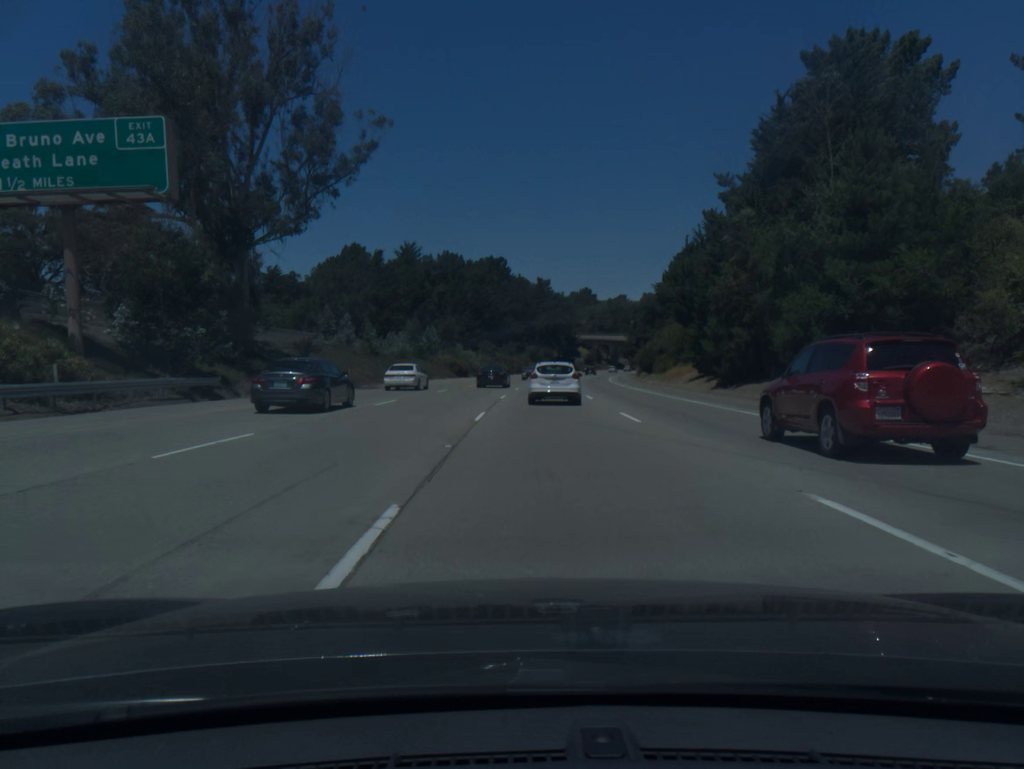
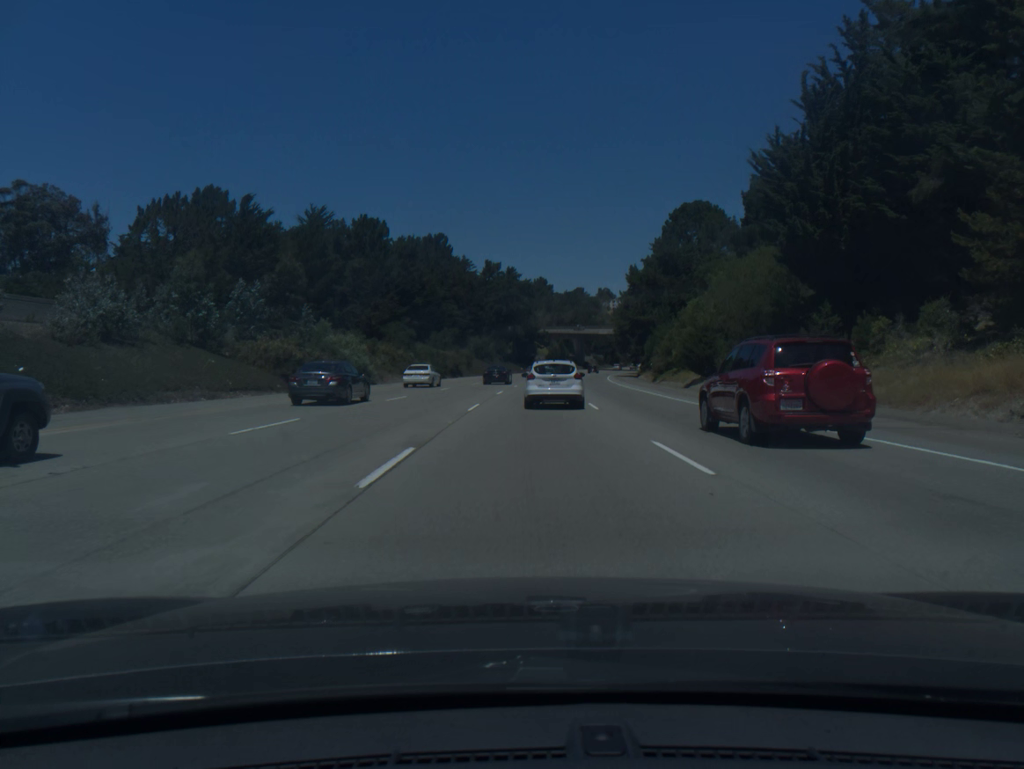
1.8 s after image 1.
(+1.7, +53.5) m; +4°
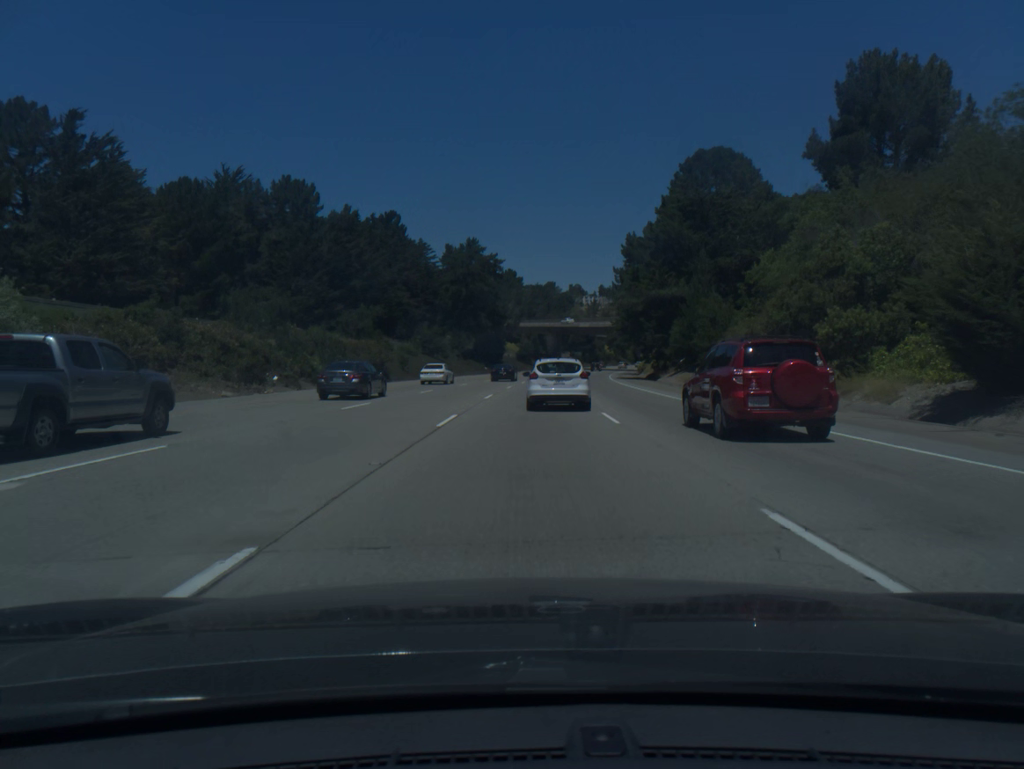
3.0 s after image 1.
(+0.7, +35.5) m; +2°
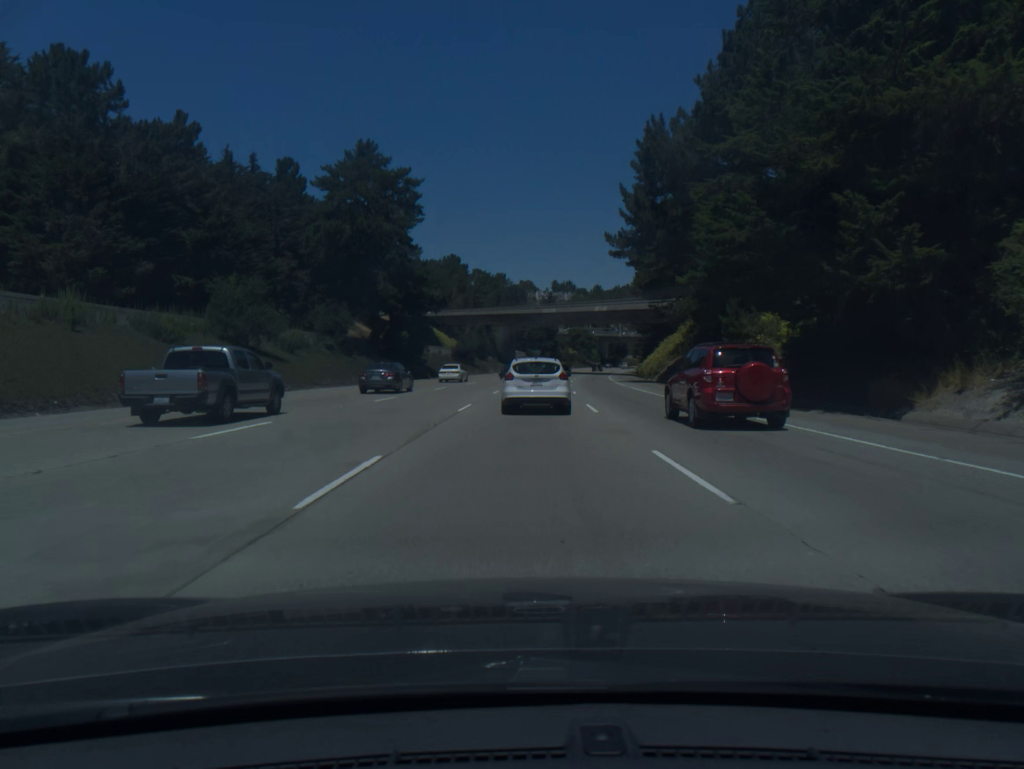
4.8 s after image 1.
(+1.7, +52.9) m; +4°
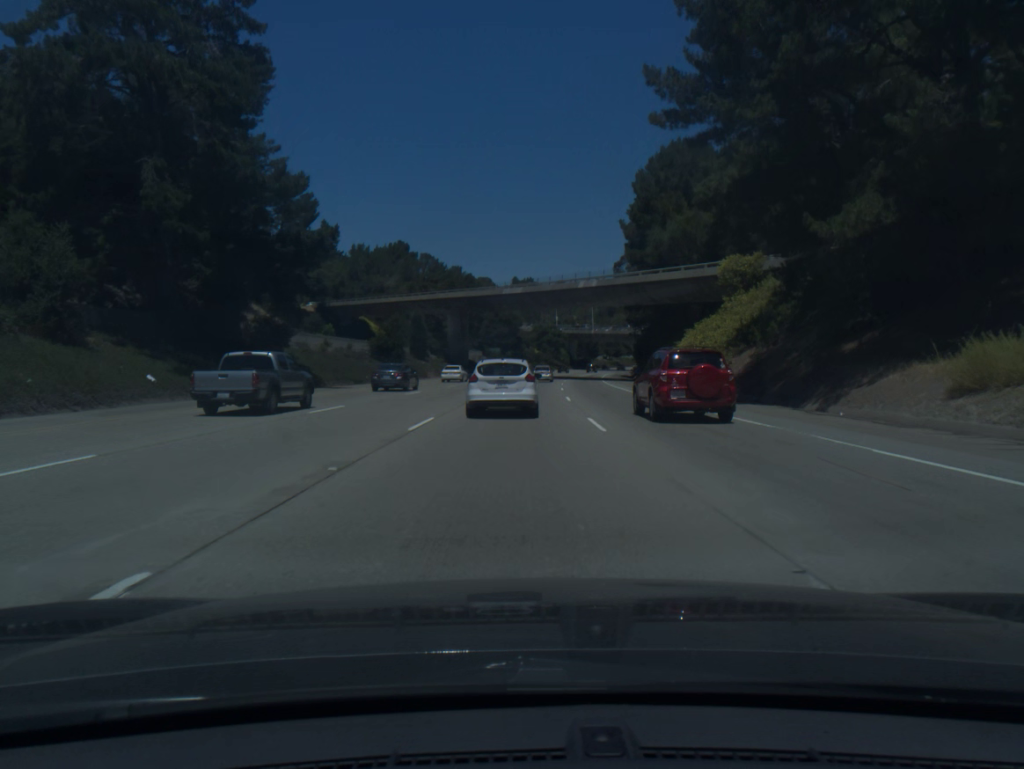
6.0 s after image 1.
(+0.9, +35.2) m; +3°
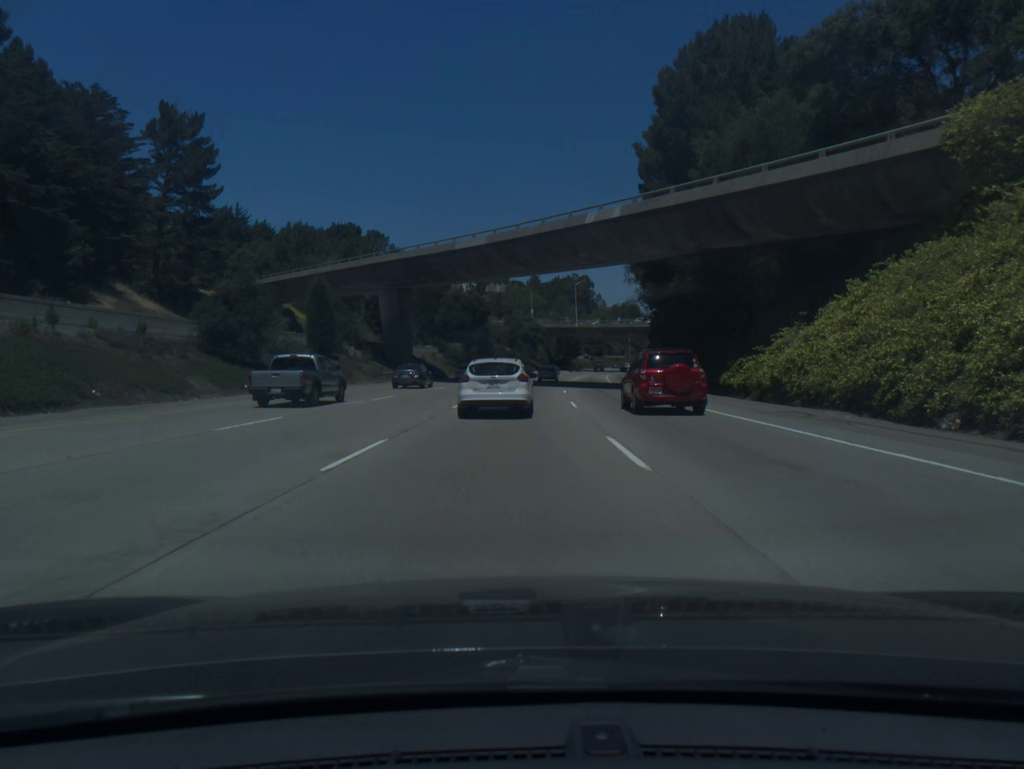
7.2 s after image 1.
(+0.7, +35.4) m; +2°
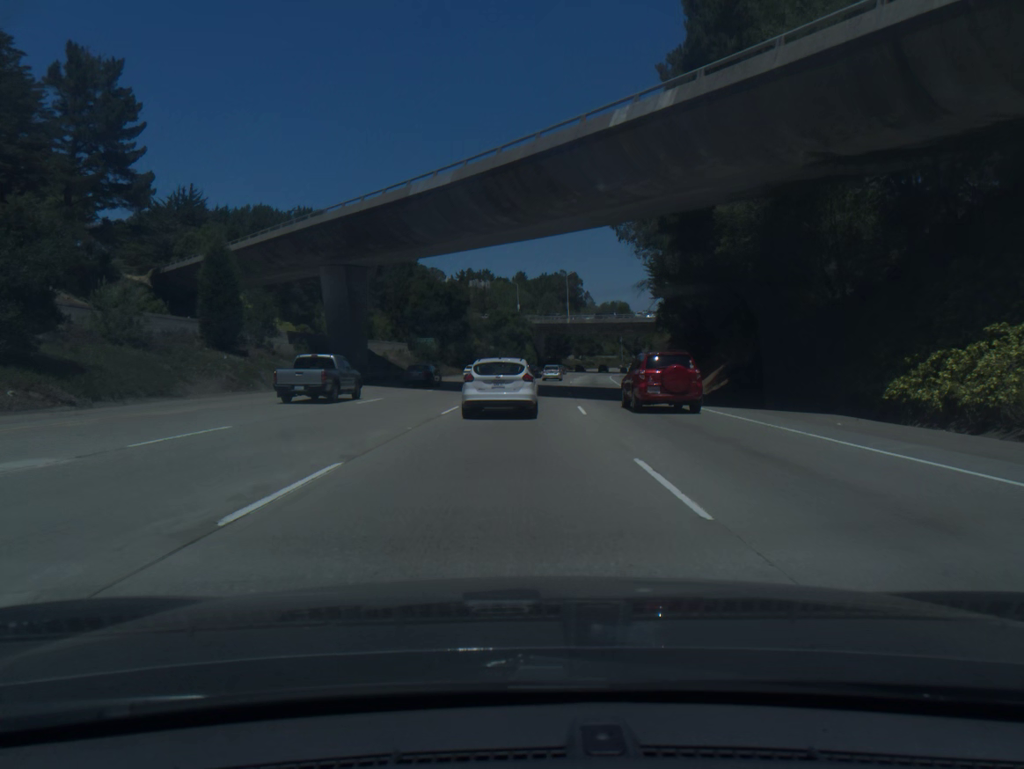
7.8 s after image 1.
(+0.1, +17.7) m; +1°
